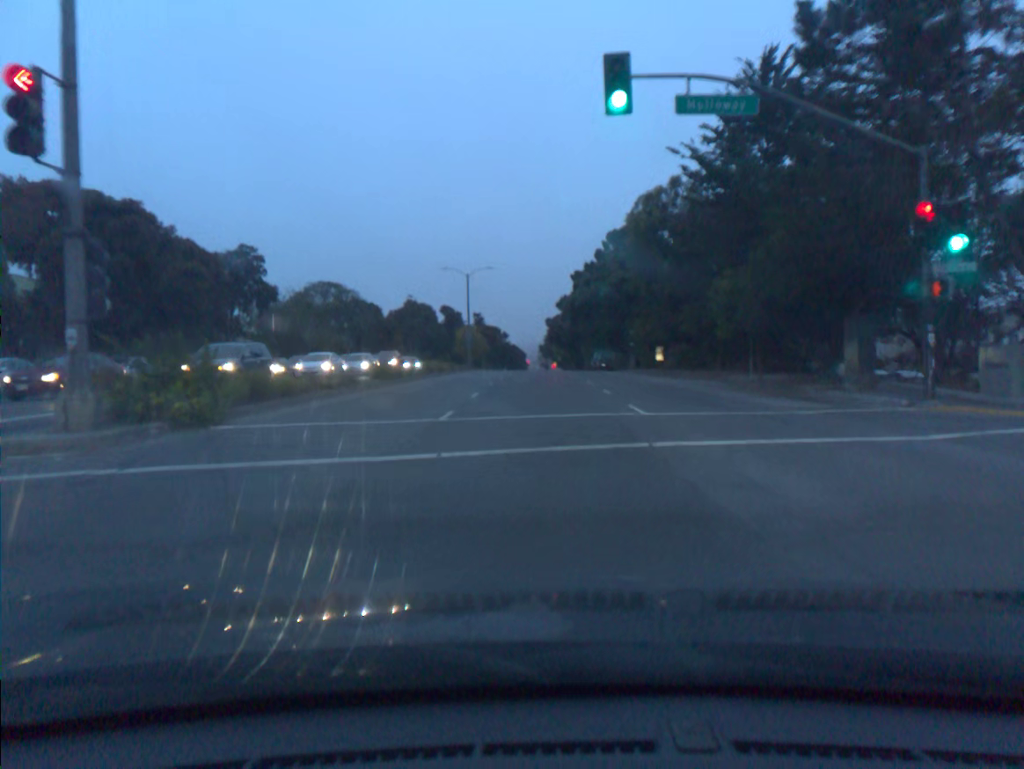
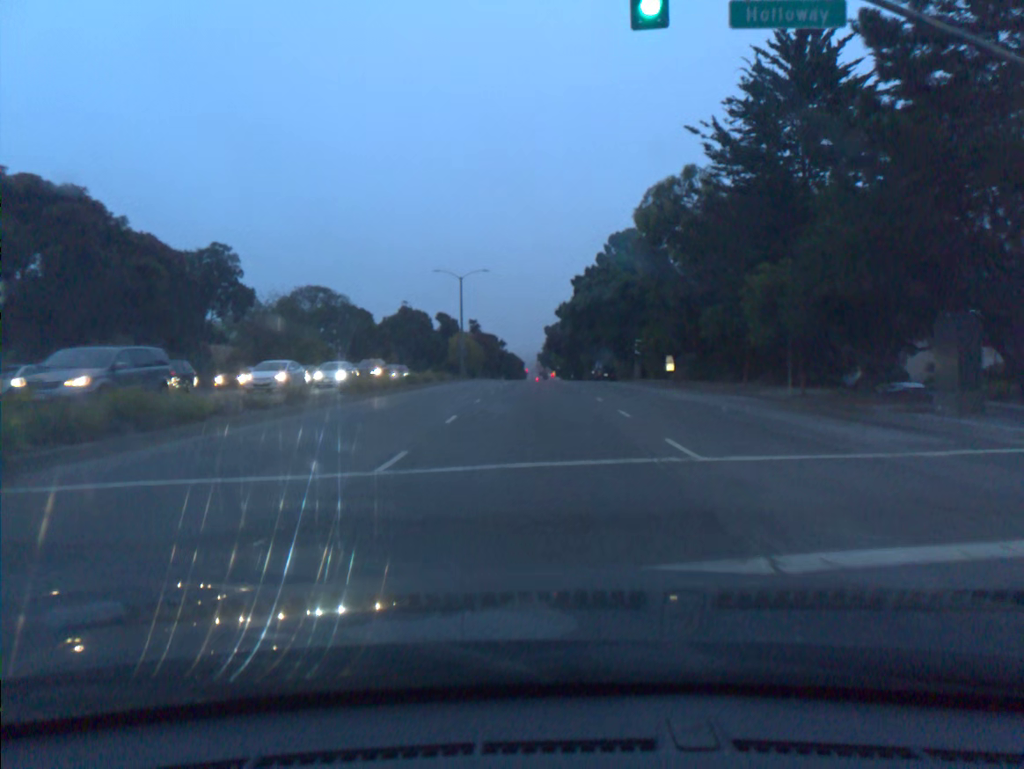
(0.0, +5.0) m; 0°
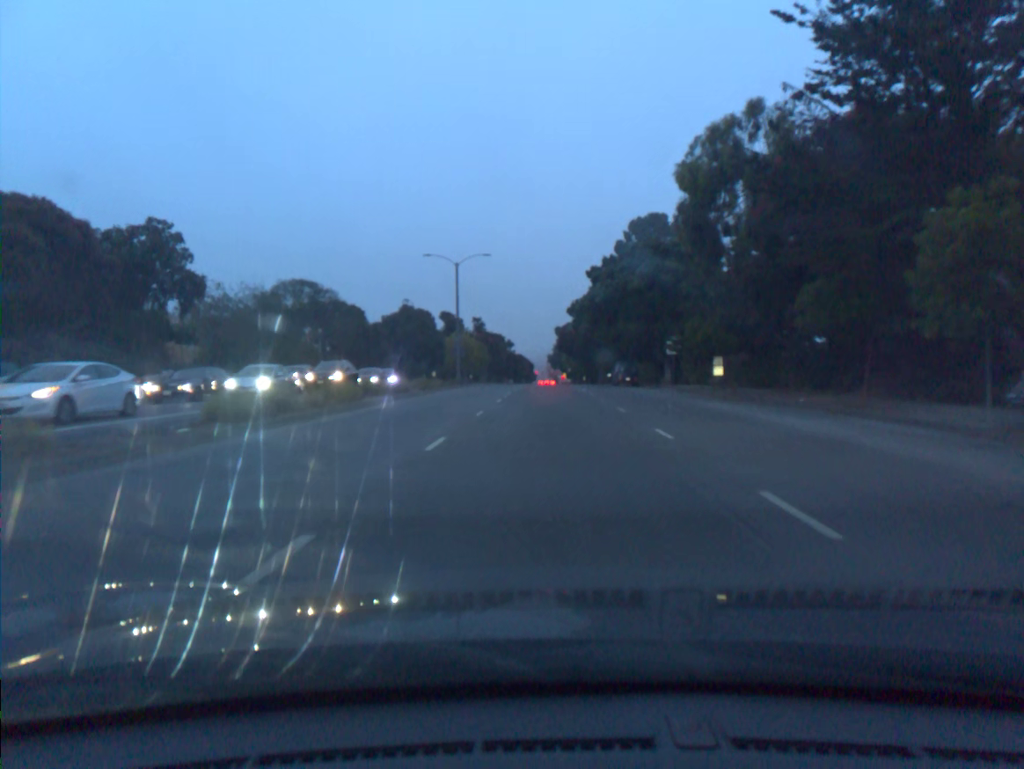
(-0.1, +10.8) m; -1°
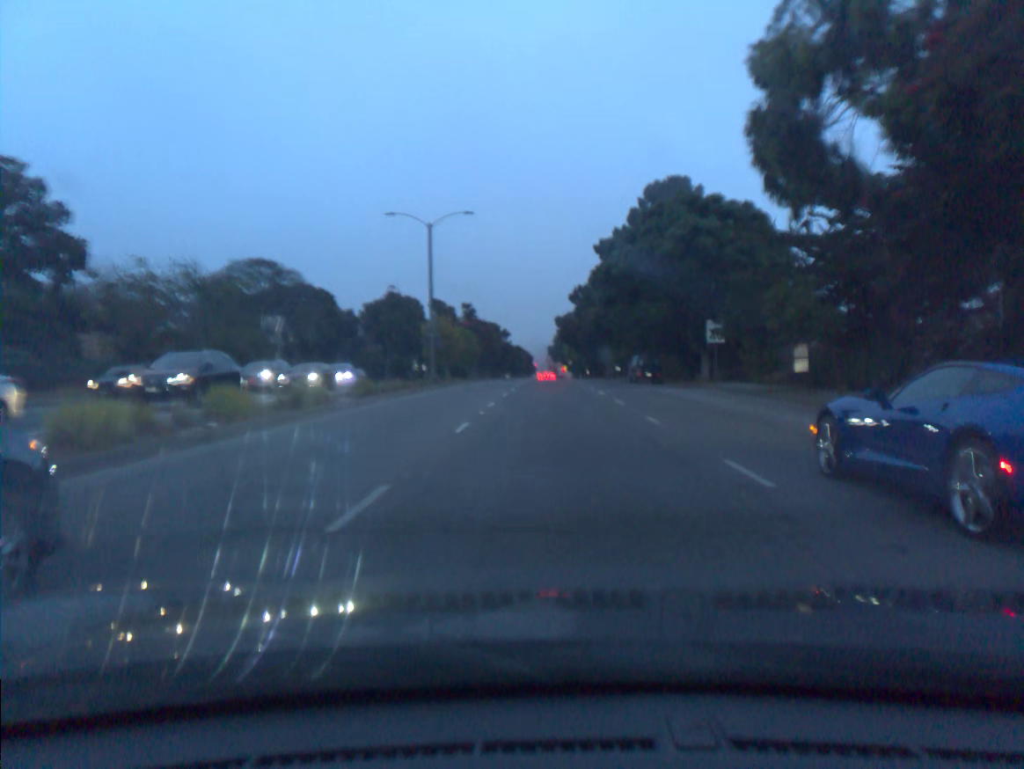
(0.0, +12.3) m; 0°
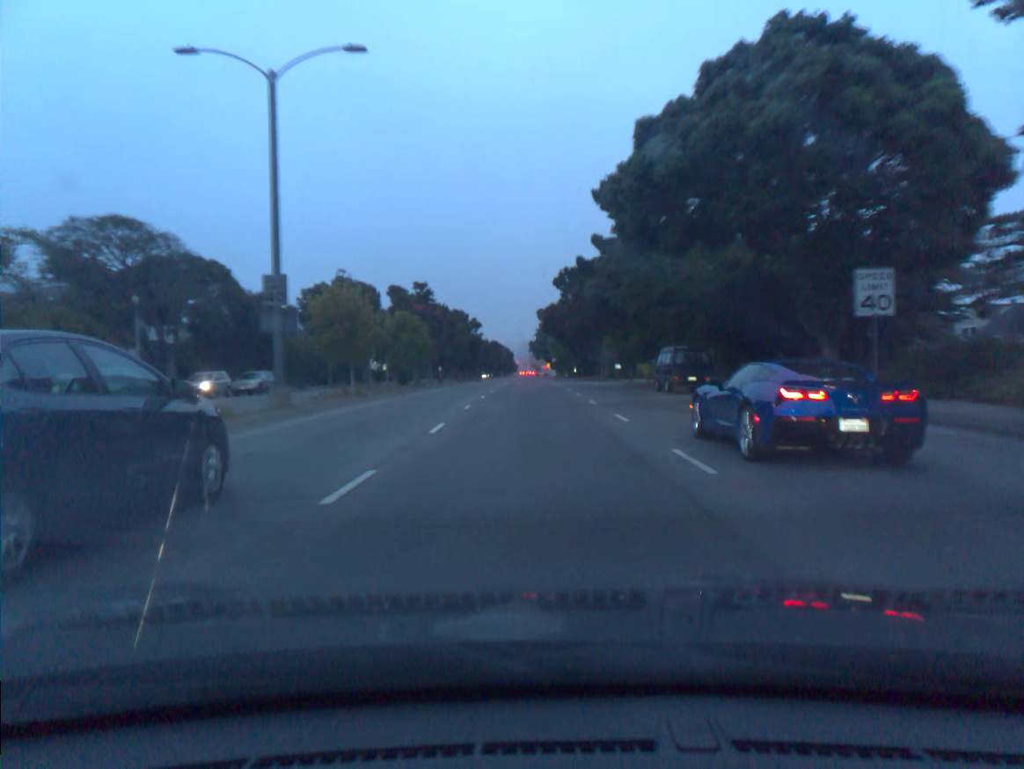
(+0.4, +21.0) m; +1°
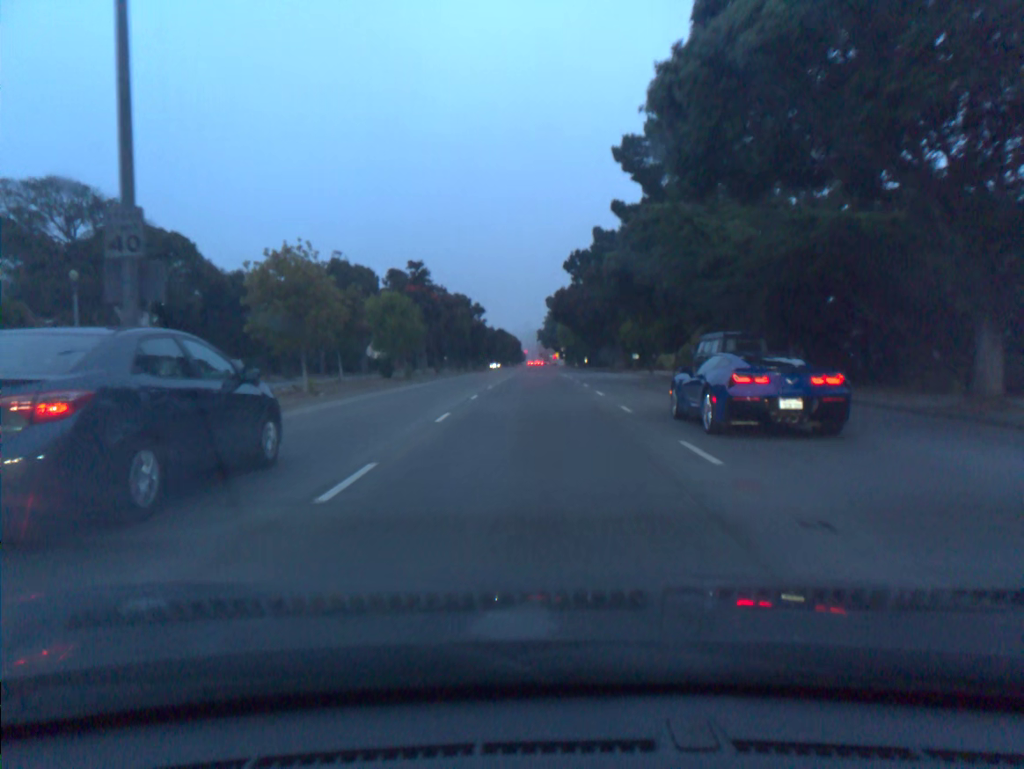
(0.0, +7.4) m; -1°
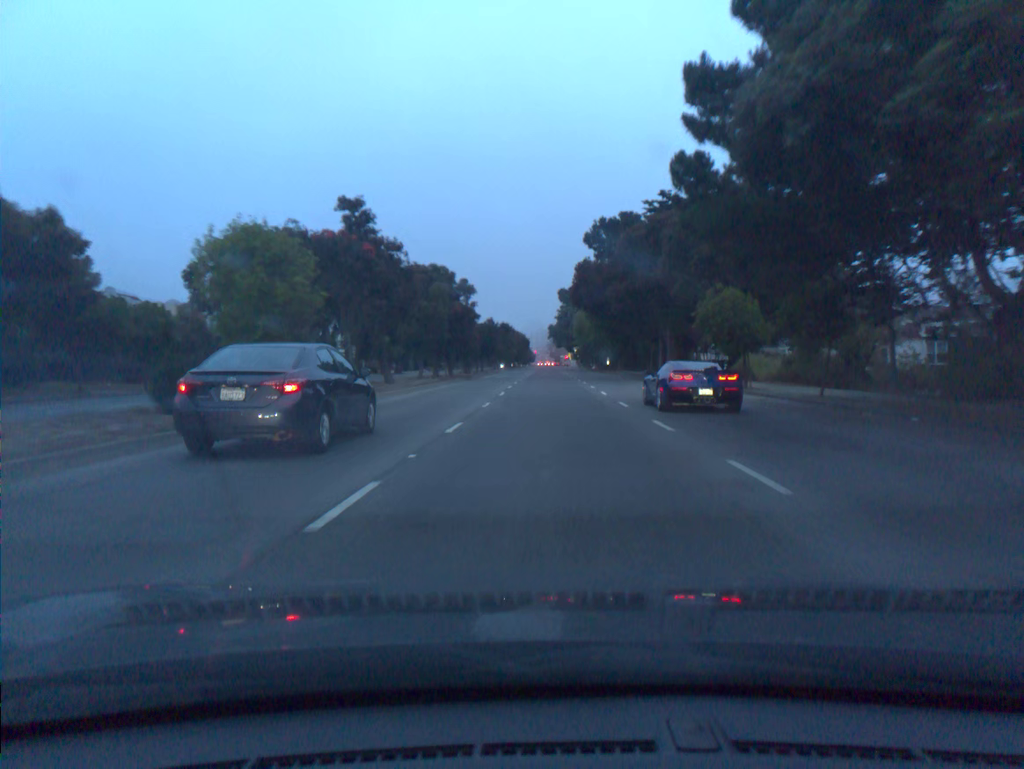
(-0.2, +23.3) m; -1°
